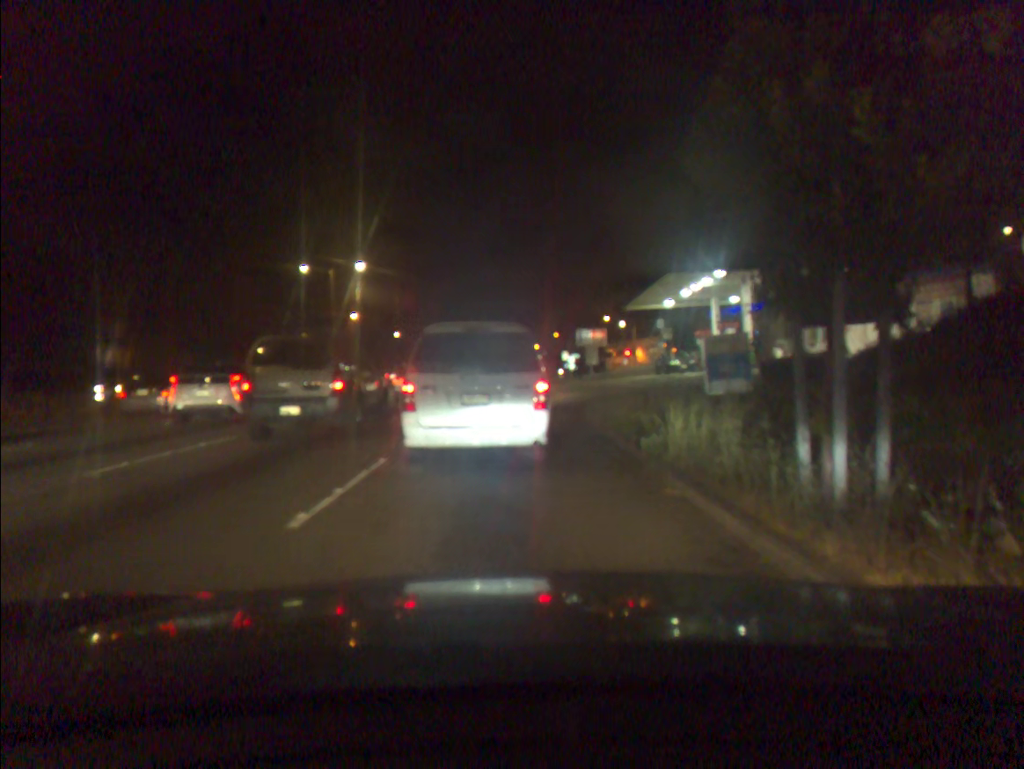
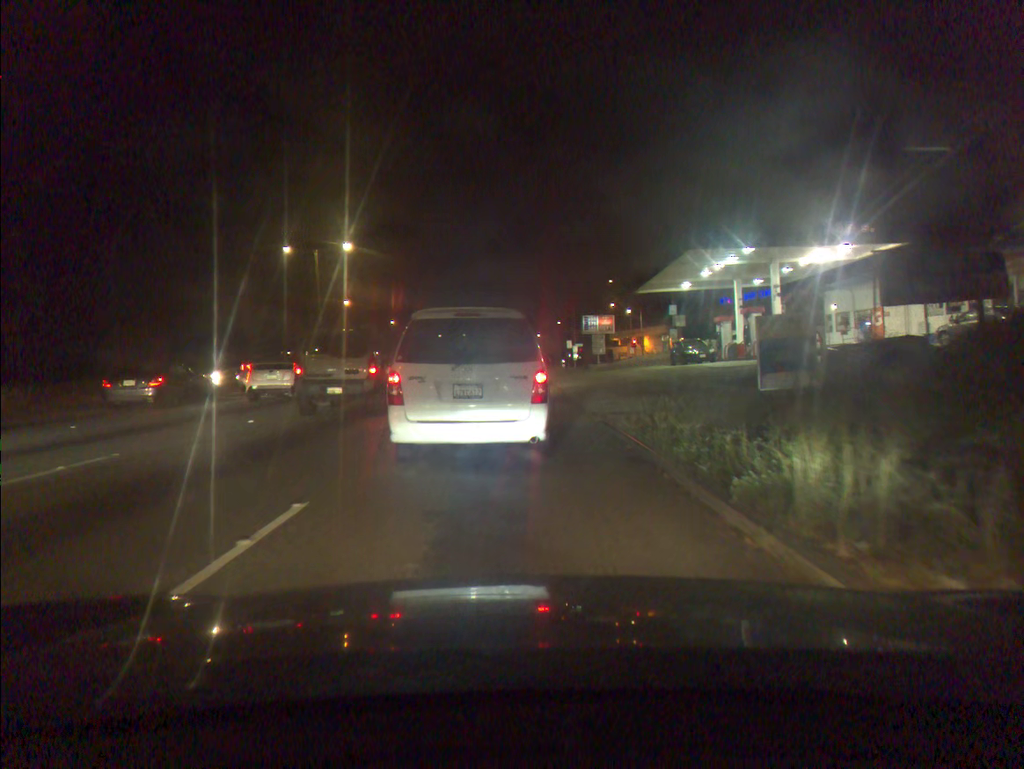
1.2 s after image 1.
(0.0, +3.7) m; -2°
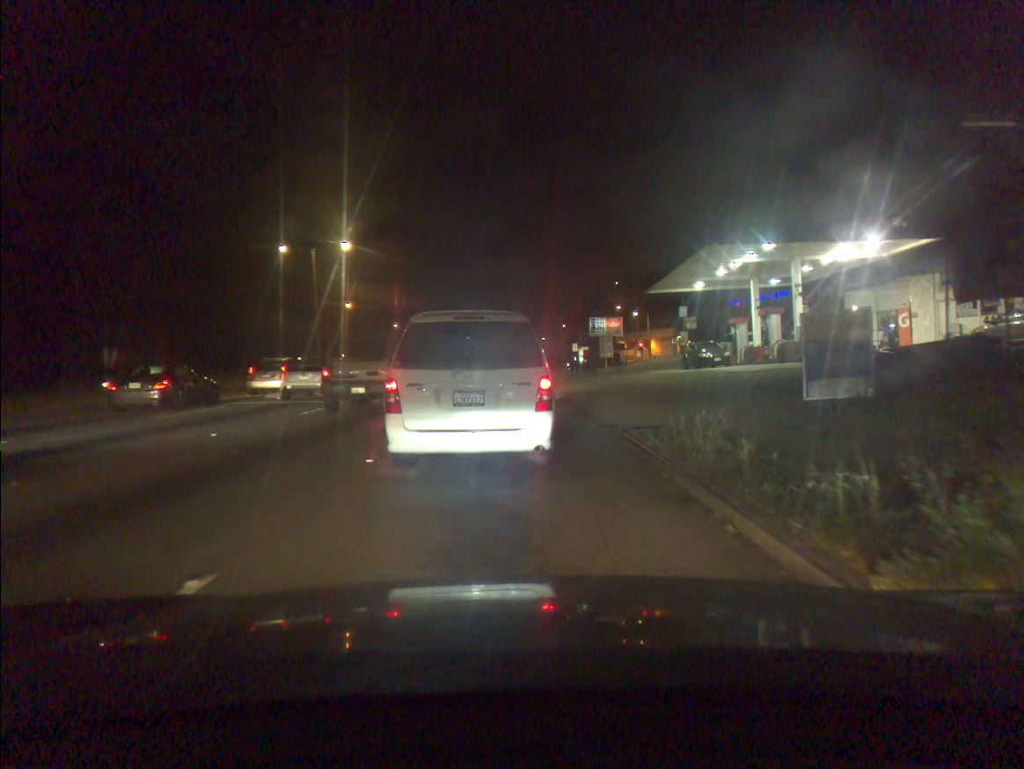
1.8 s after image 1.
(0.0, +2.1) m; +1°
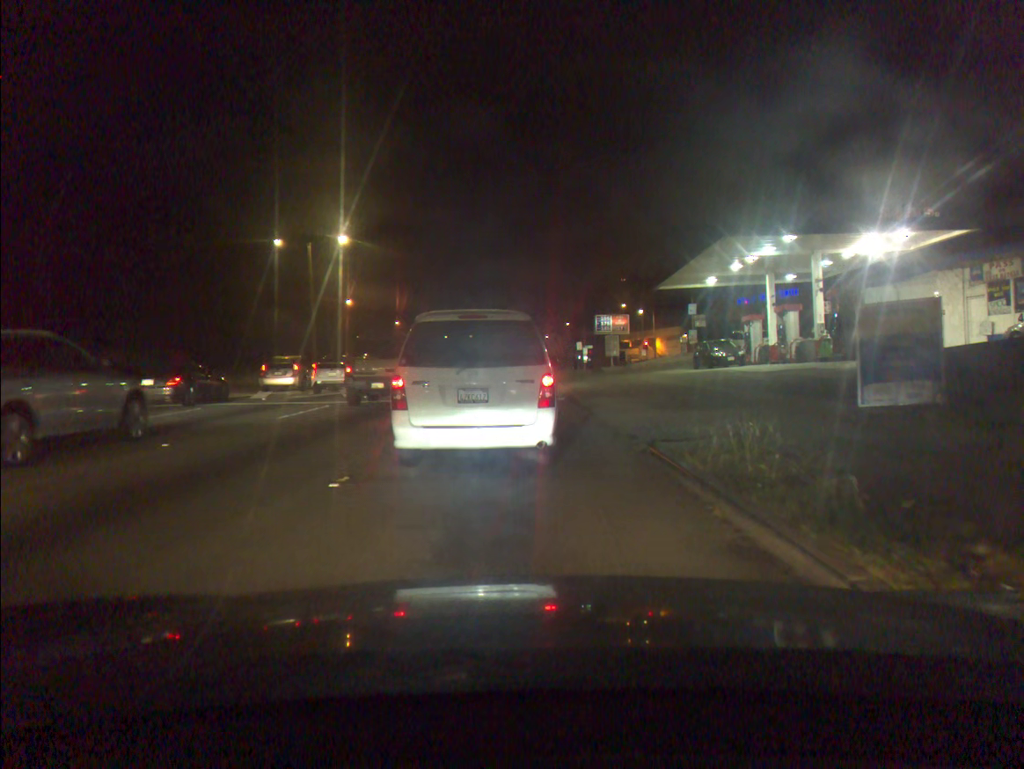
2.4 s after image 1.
(0.0, +2.0) m; 0°
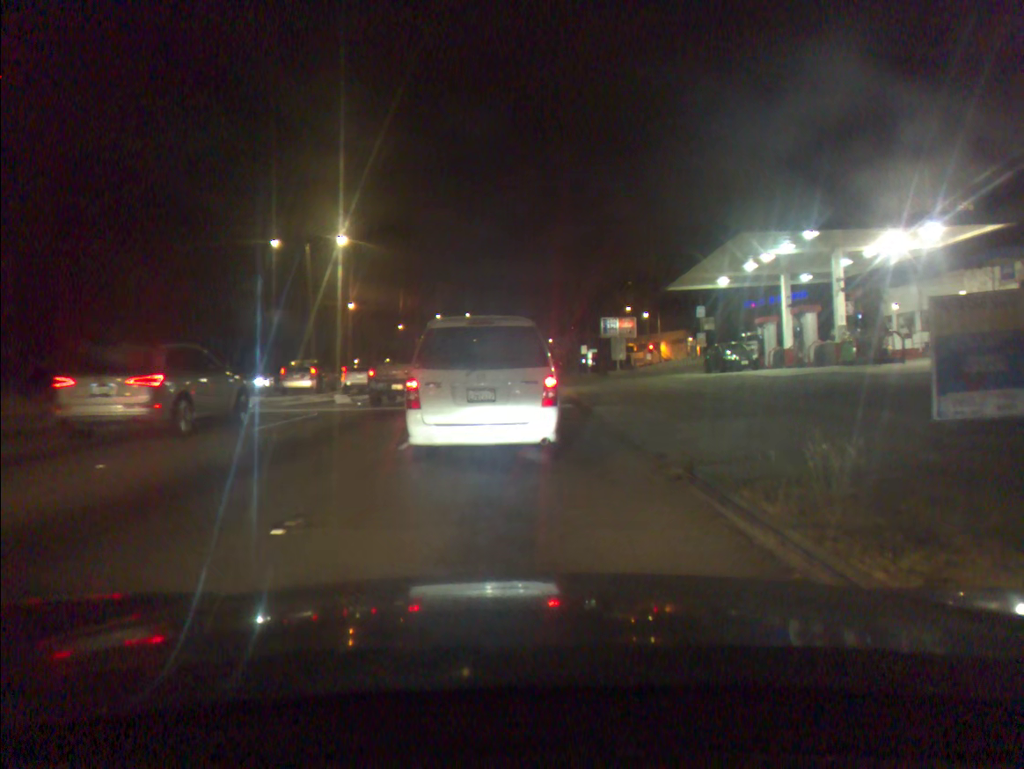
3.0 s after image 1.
(0.0, +1.9) m; 0°
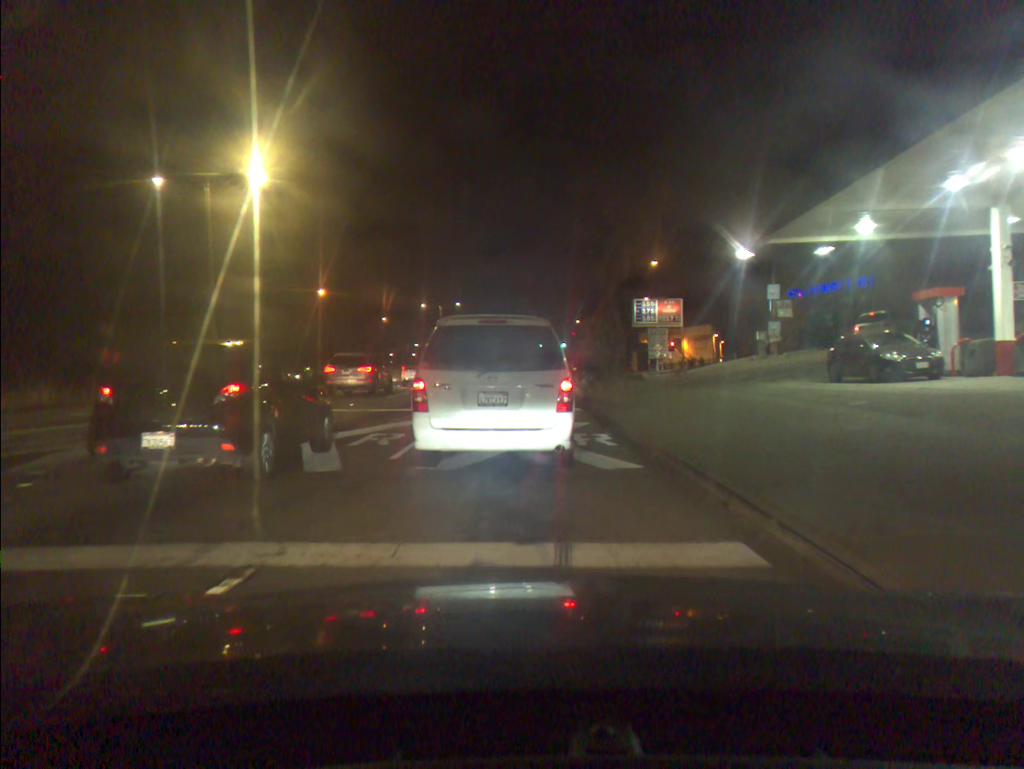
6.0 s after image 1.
(0.0, +16.0) m; 0°
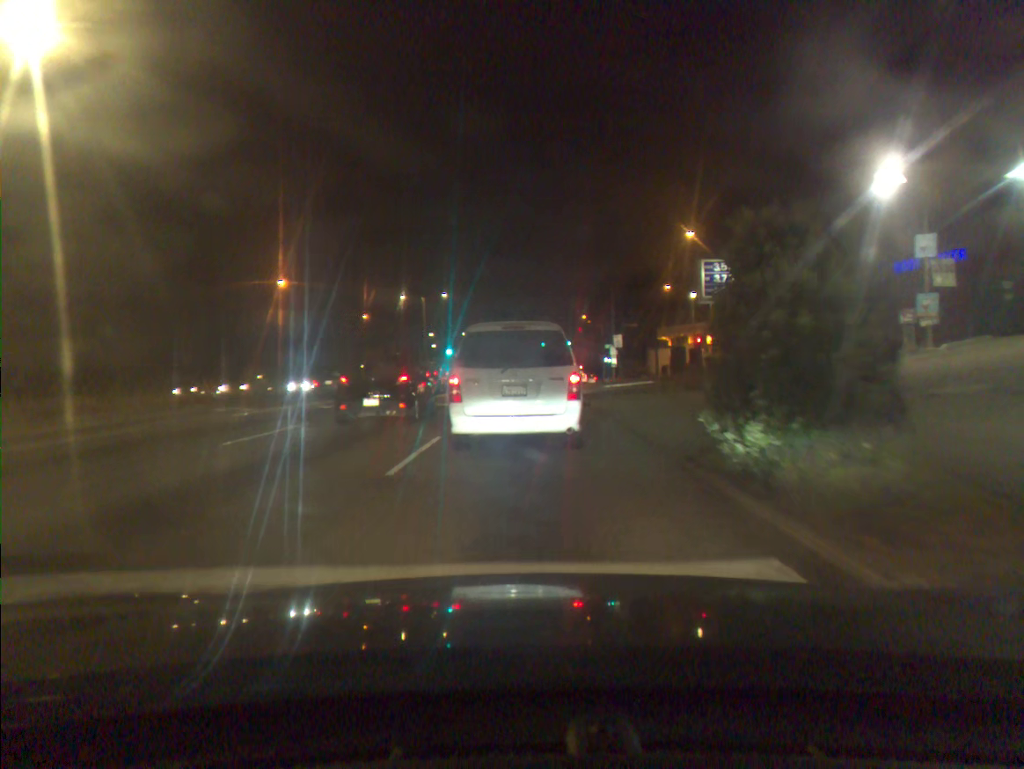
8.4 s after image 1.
(0.0, +15.6) m; 0°
